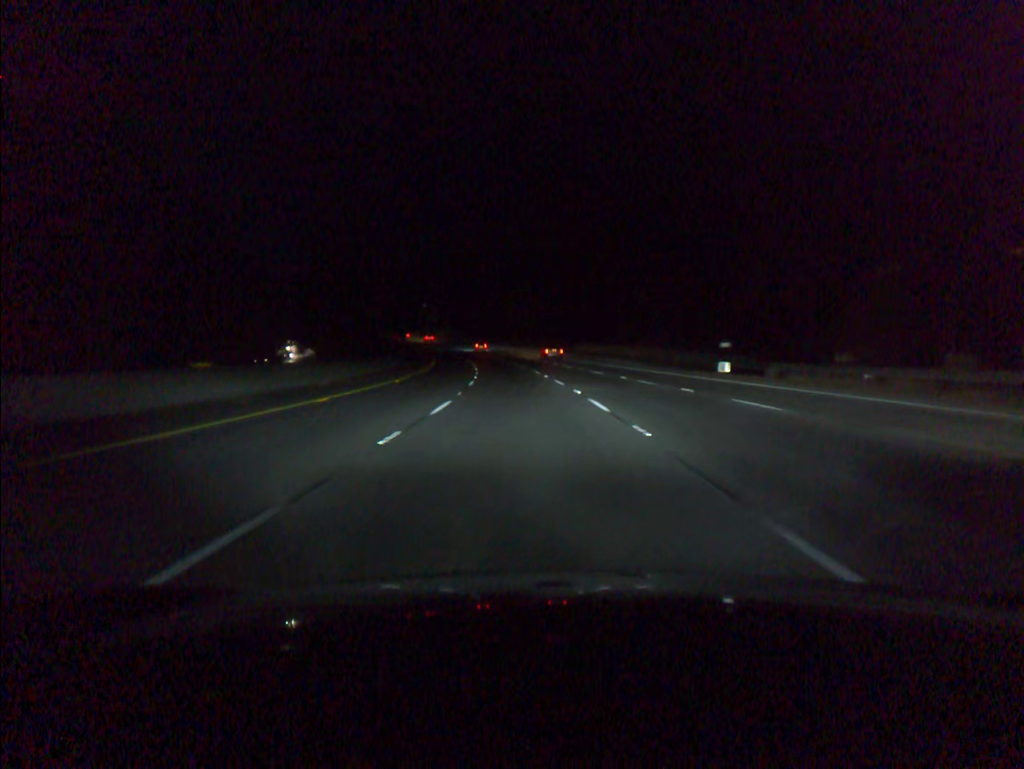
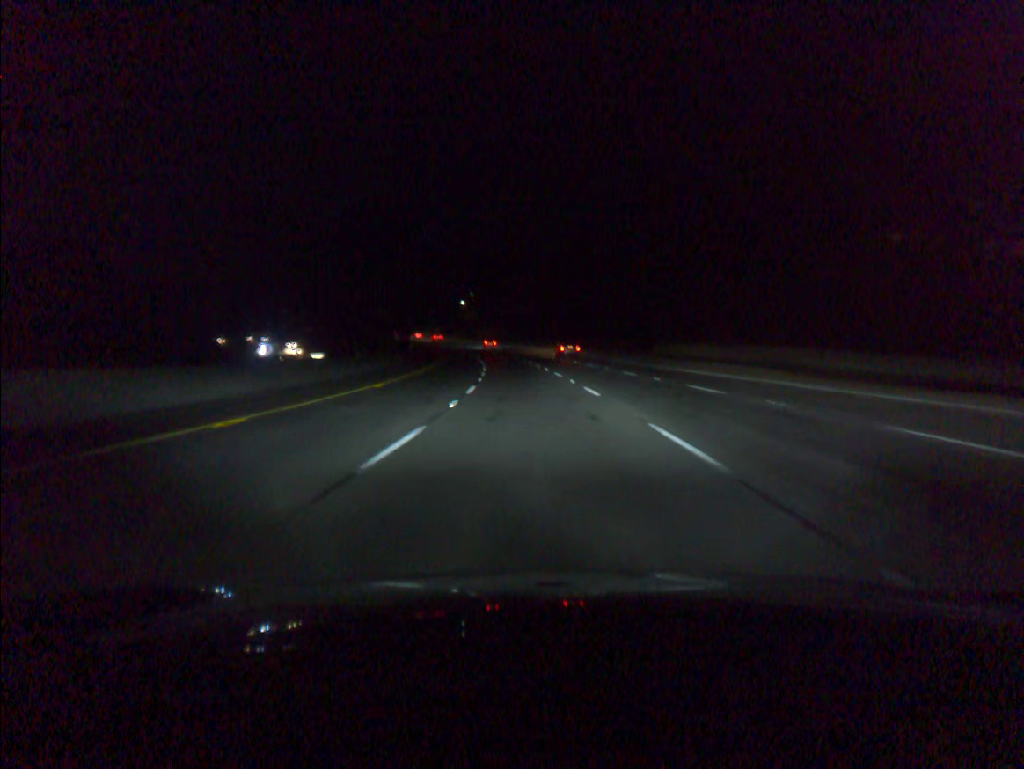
(-1.3, +37.2) m; -4°
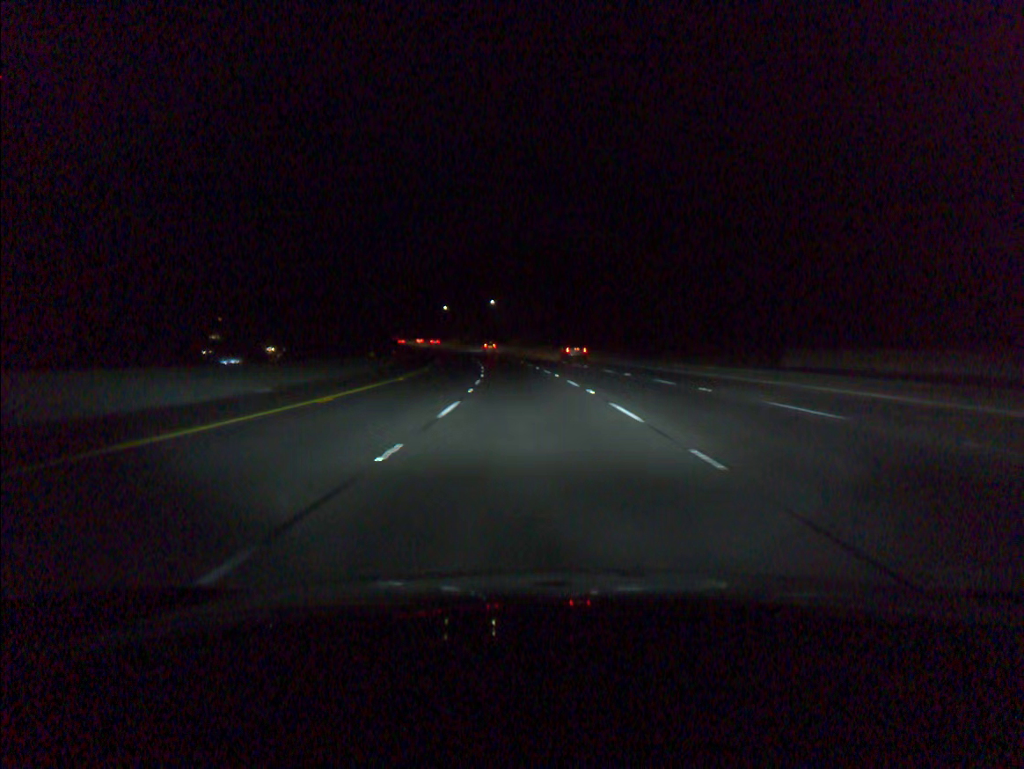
(-1.0, +37.2) m; -3°
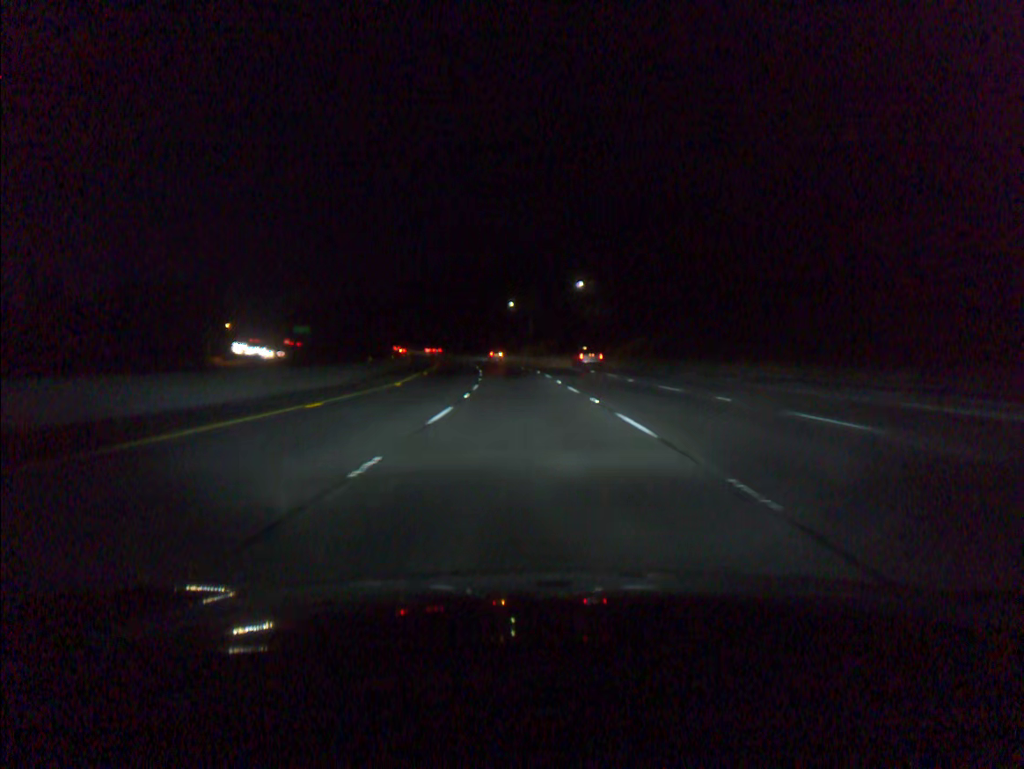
(-4.1, +73.7) m; -7°
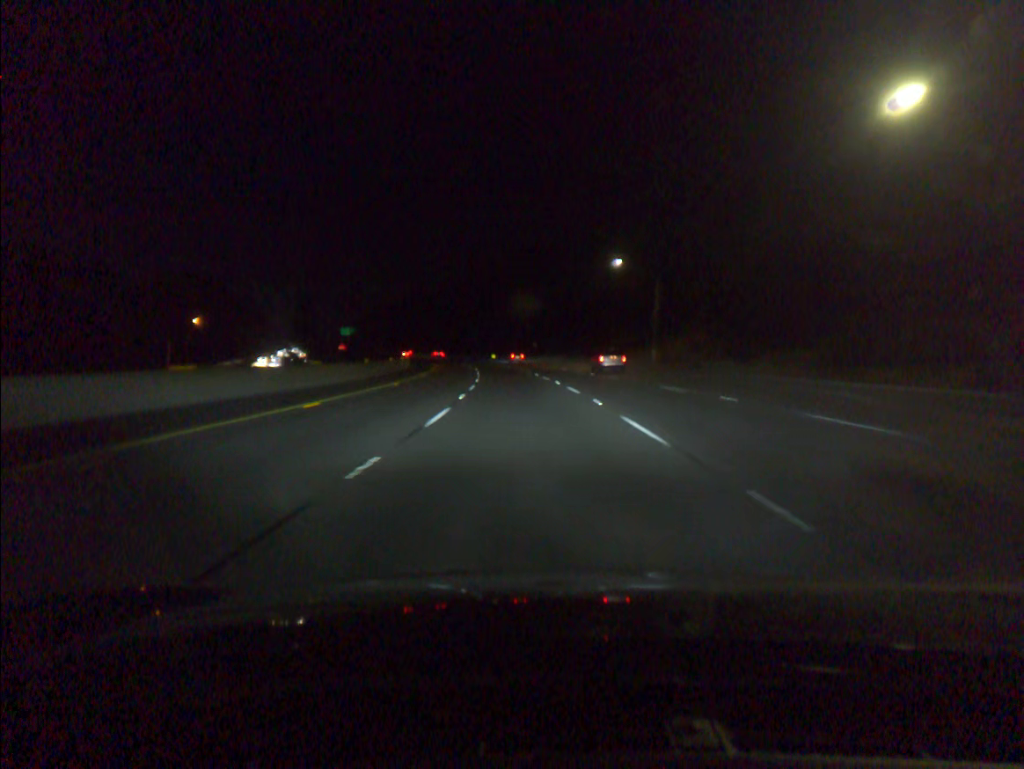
(-4.2, +73.5) m; -7°
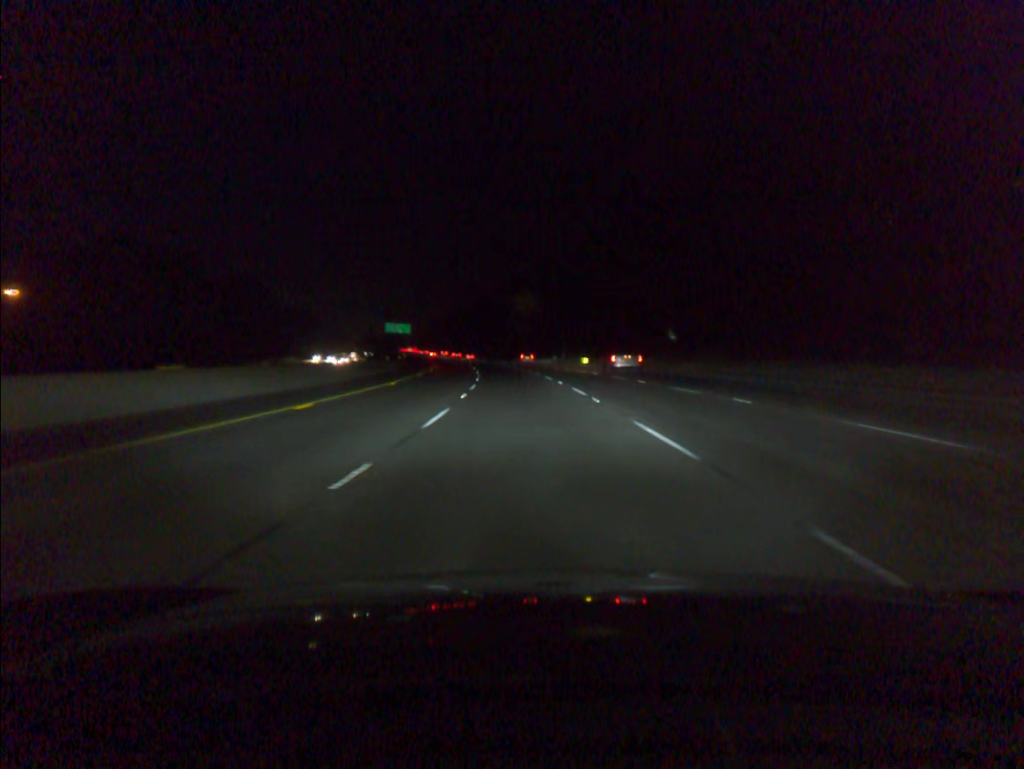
(-4.4, +73.9) m; -7°
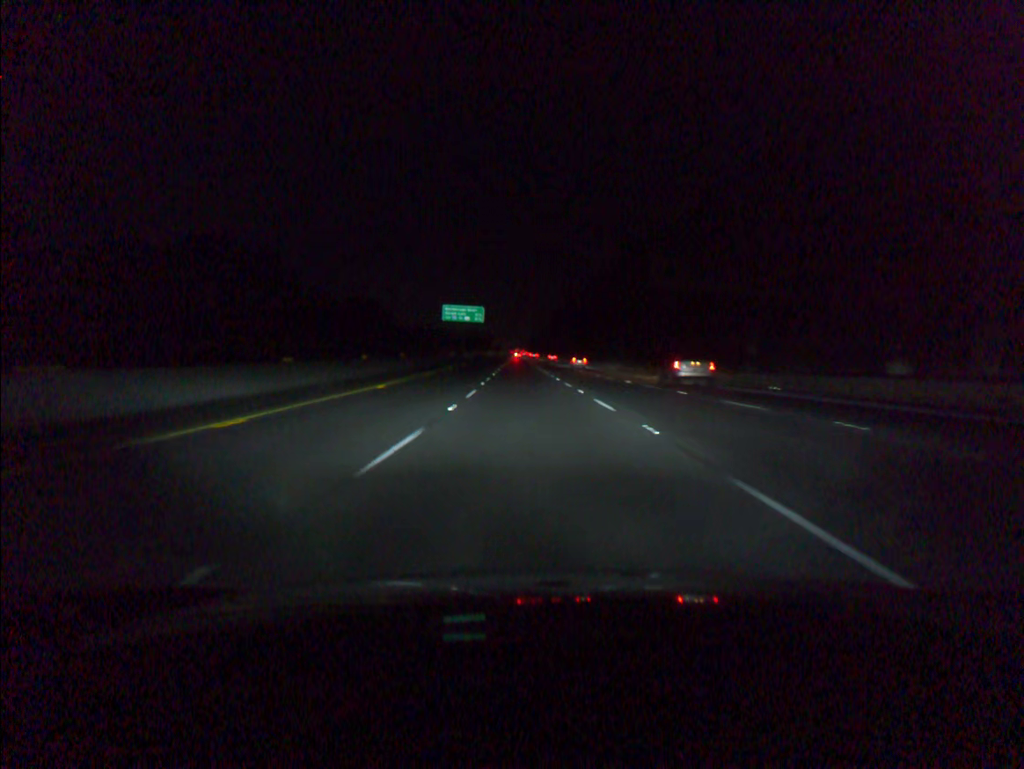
(-7.1, +92.6) m; -9°
